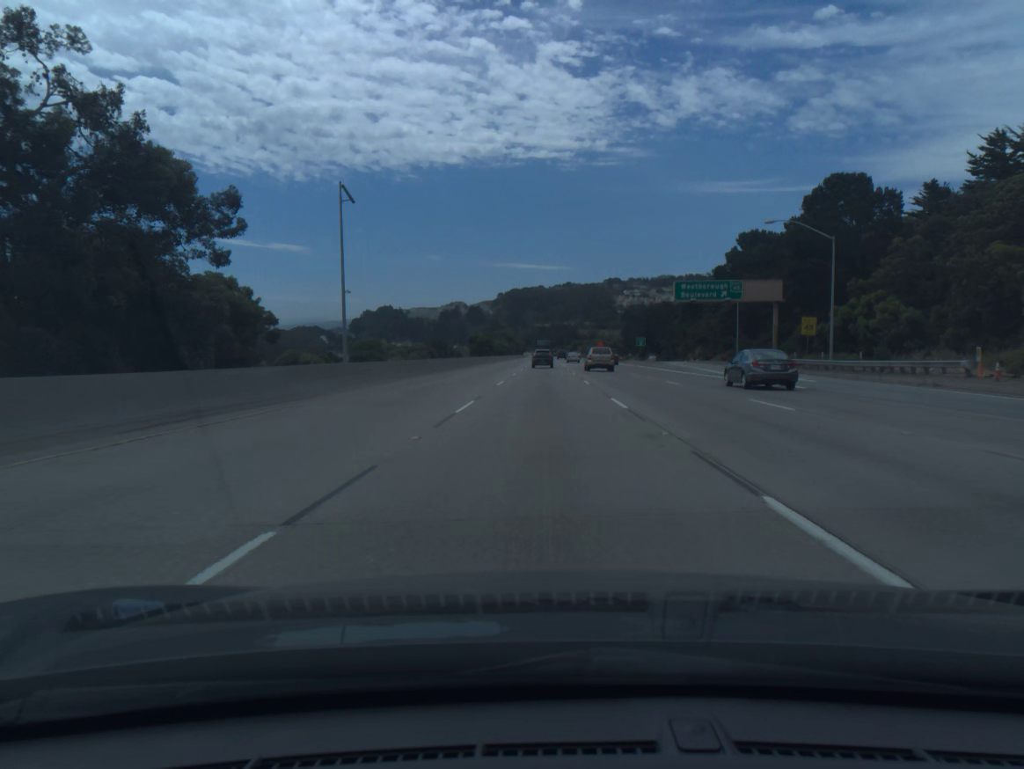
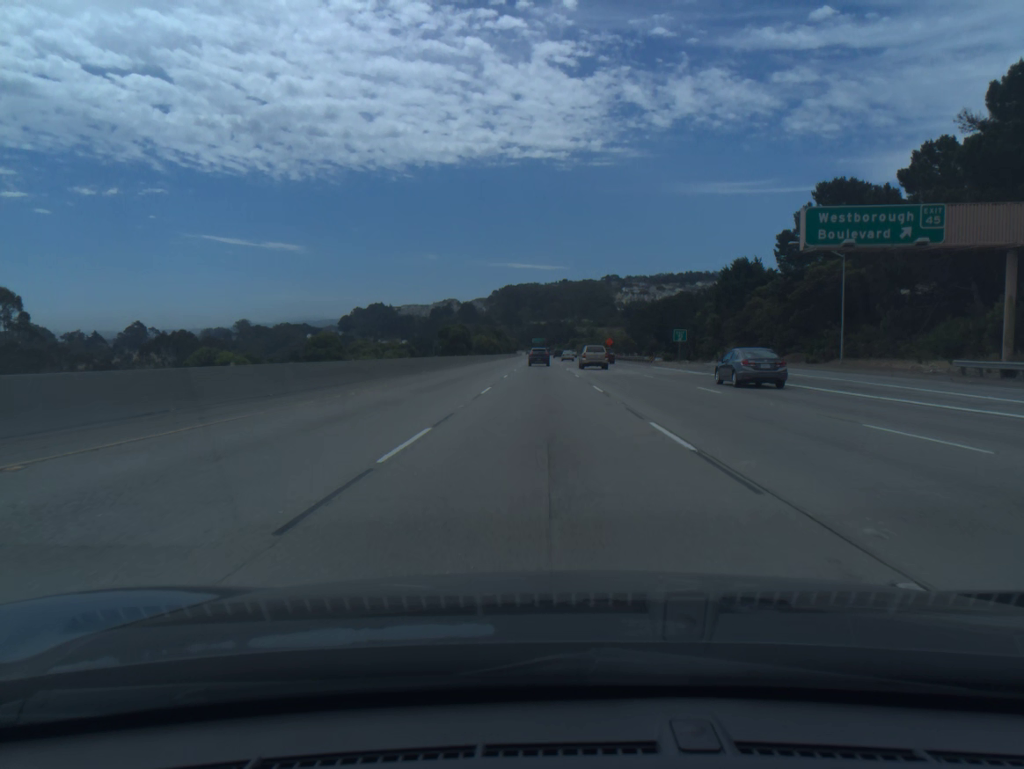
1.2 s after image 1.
(0.0, +37.0) m; 0°
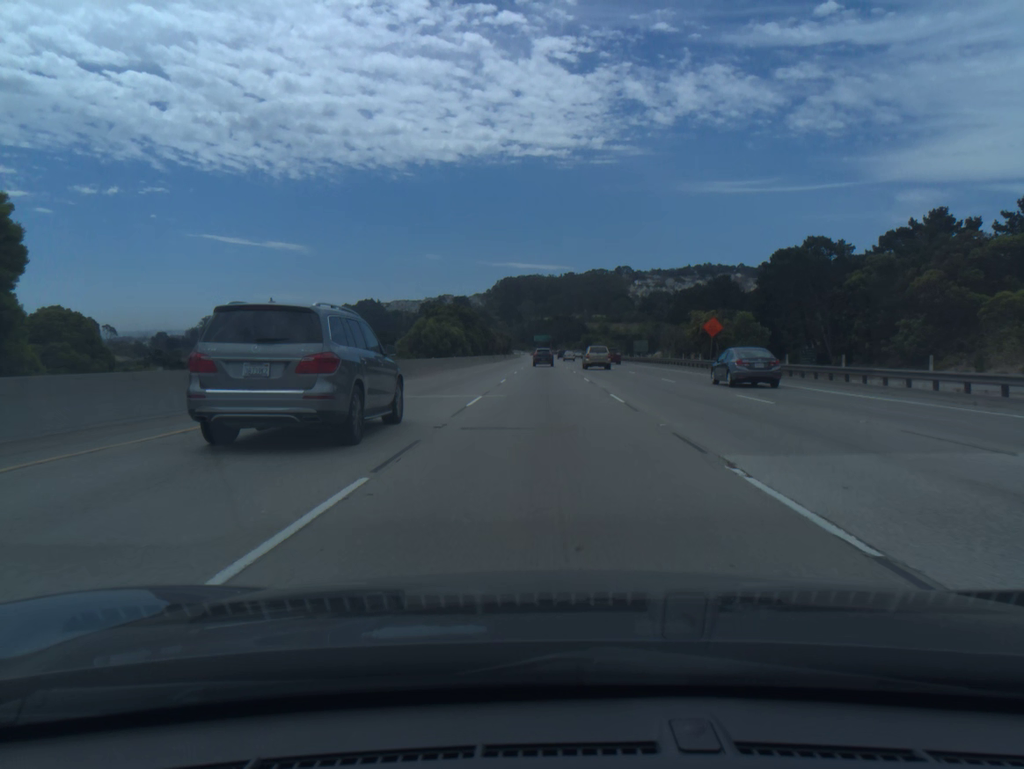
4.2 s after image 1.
(-0.1, +92.7) m; 0°
